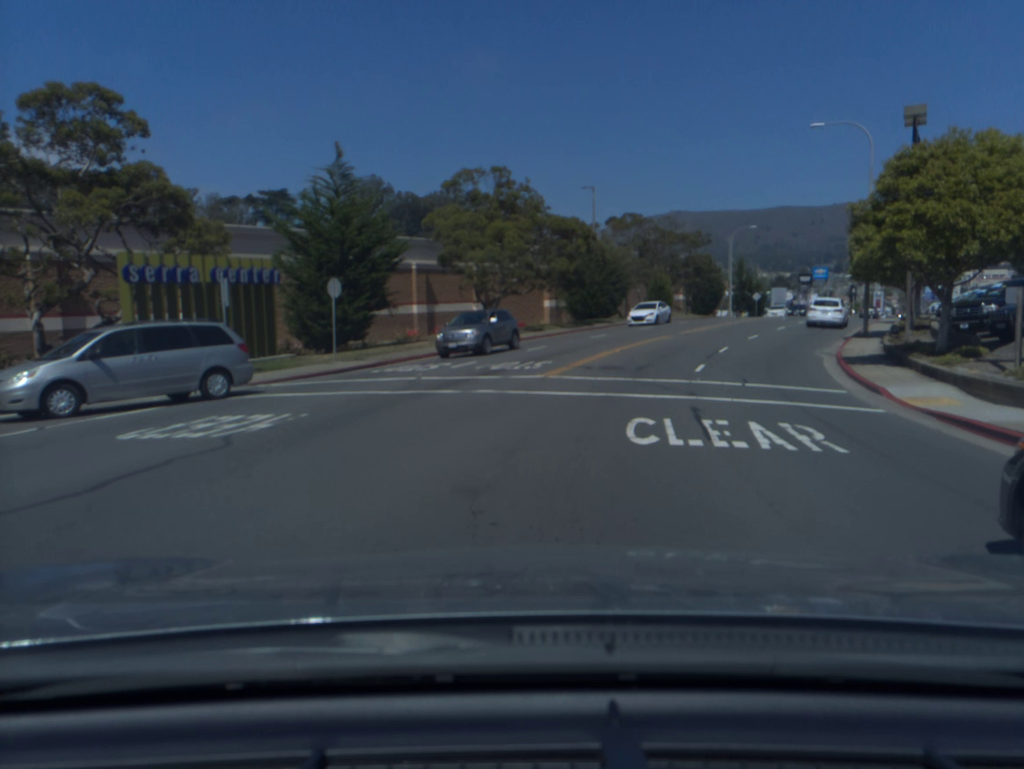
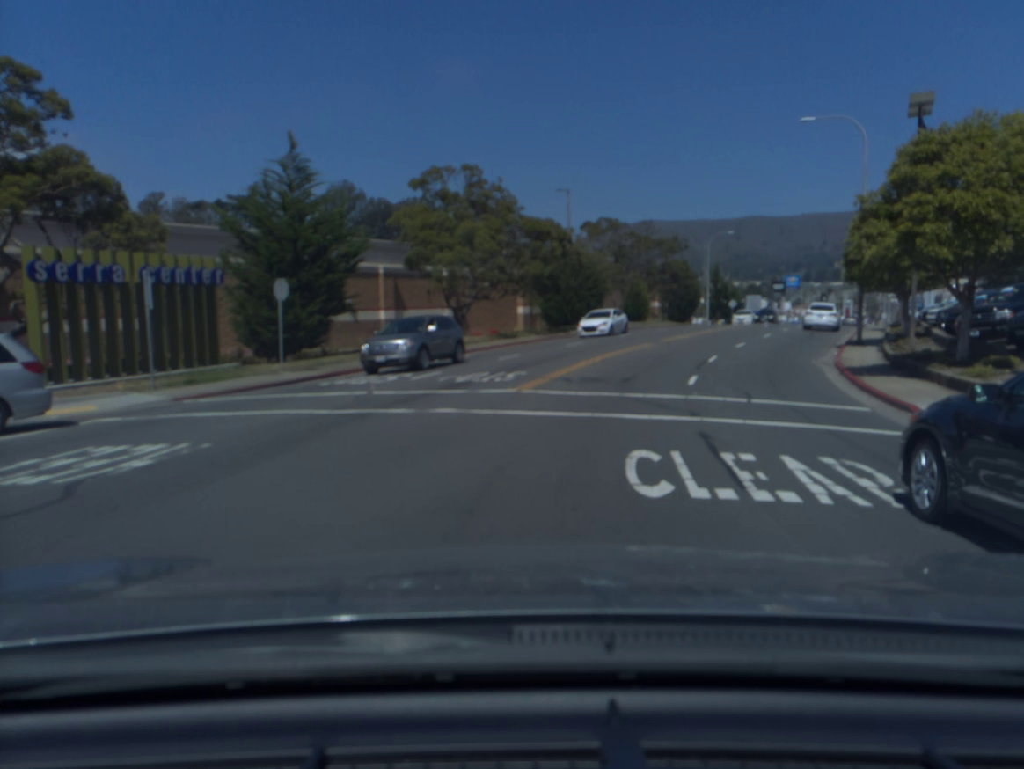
(0.0, +2.7) m; +2°
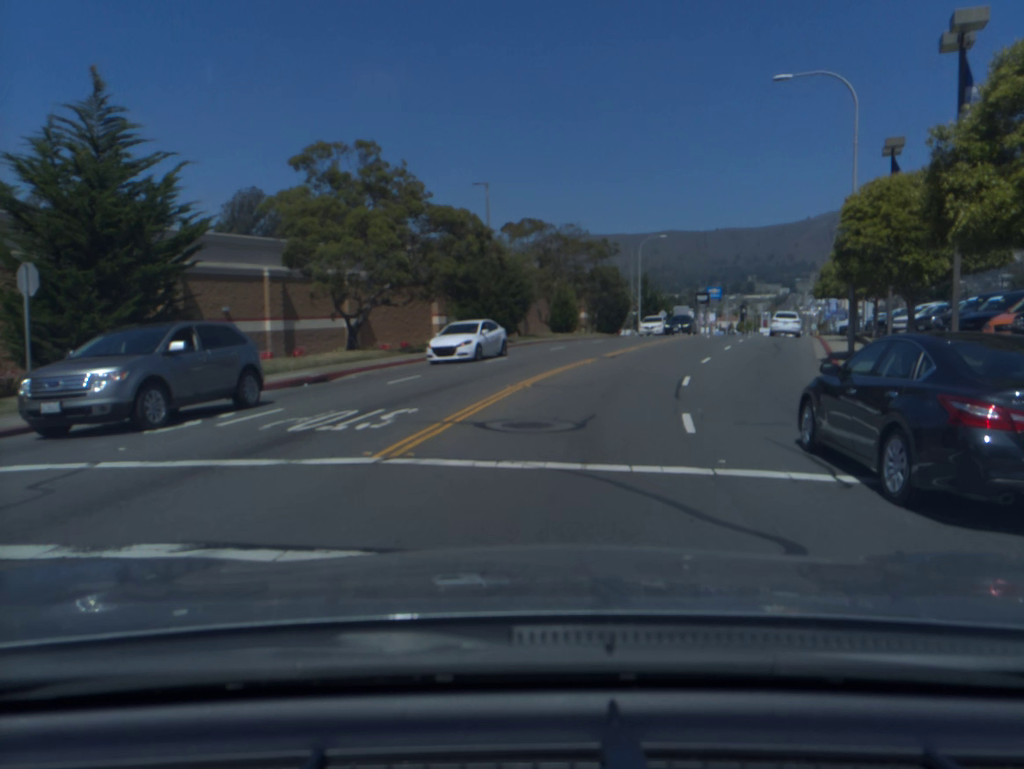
(+0.4, +7.7) m; +5°
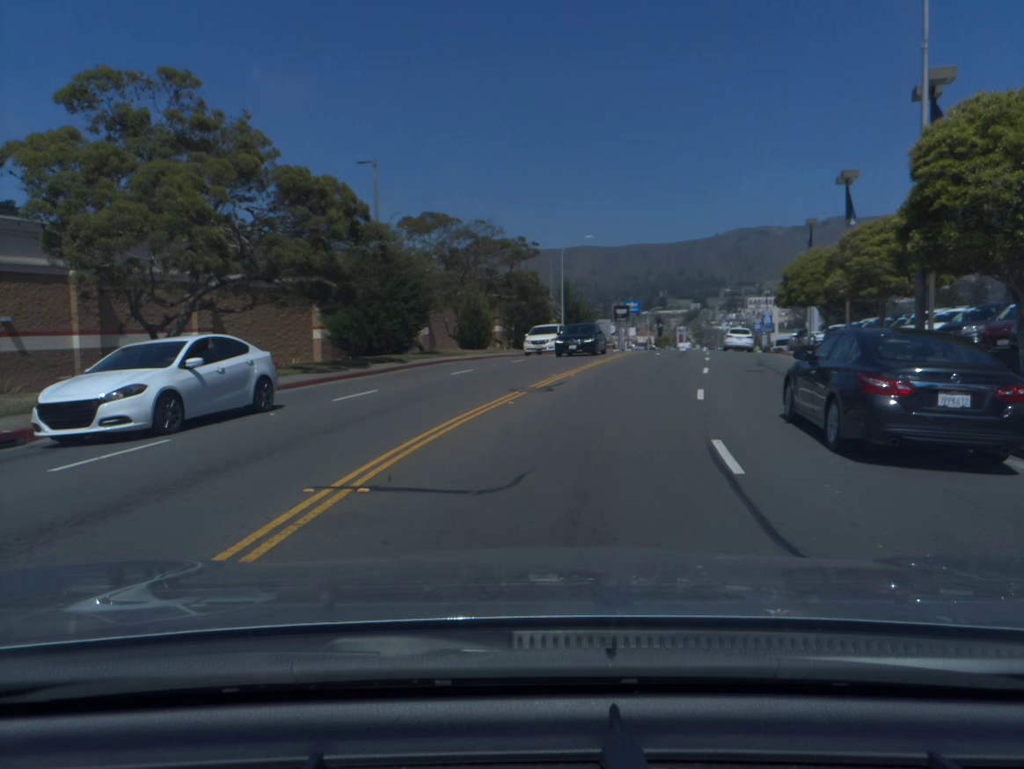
(+0.5, +10.2) m; +6°
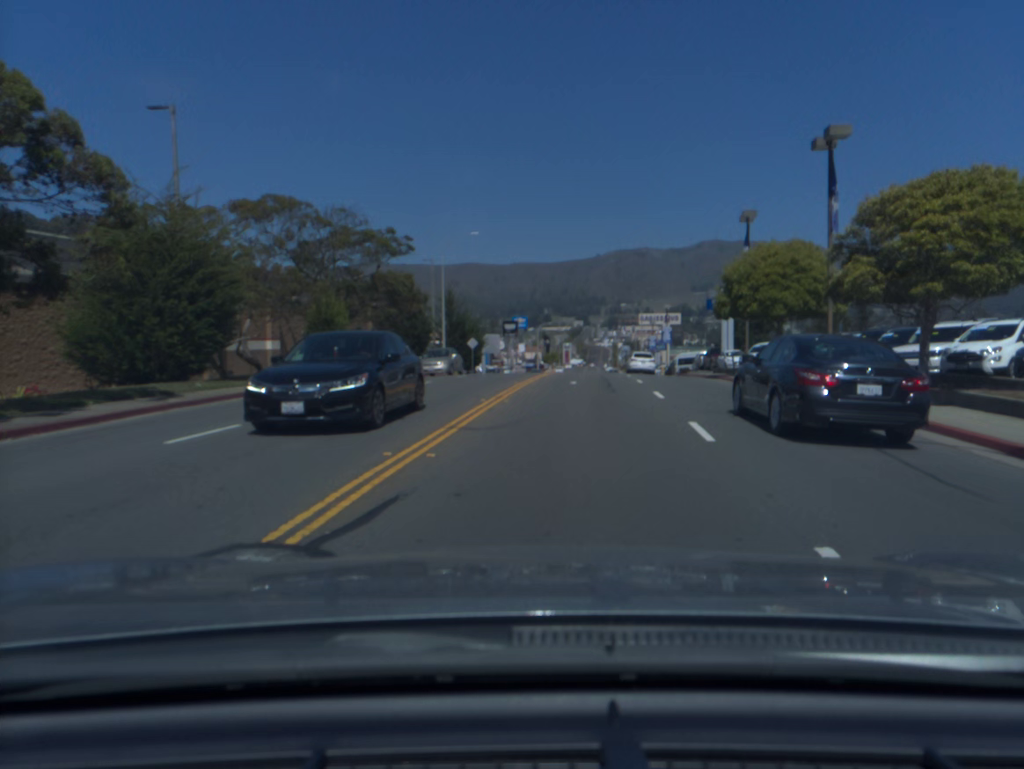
(+0.8, +12.1) m; +8°
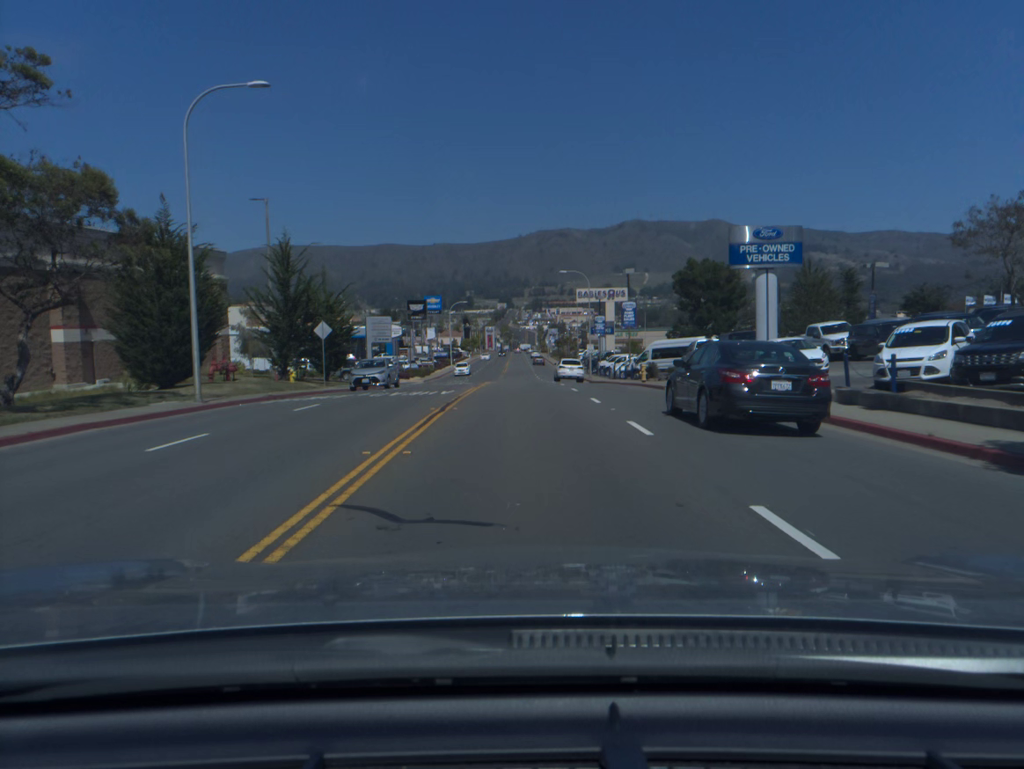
(+1.9, +28.1) m; +6°
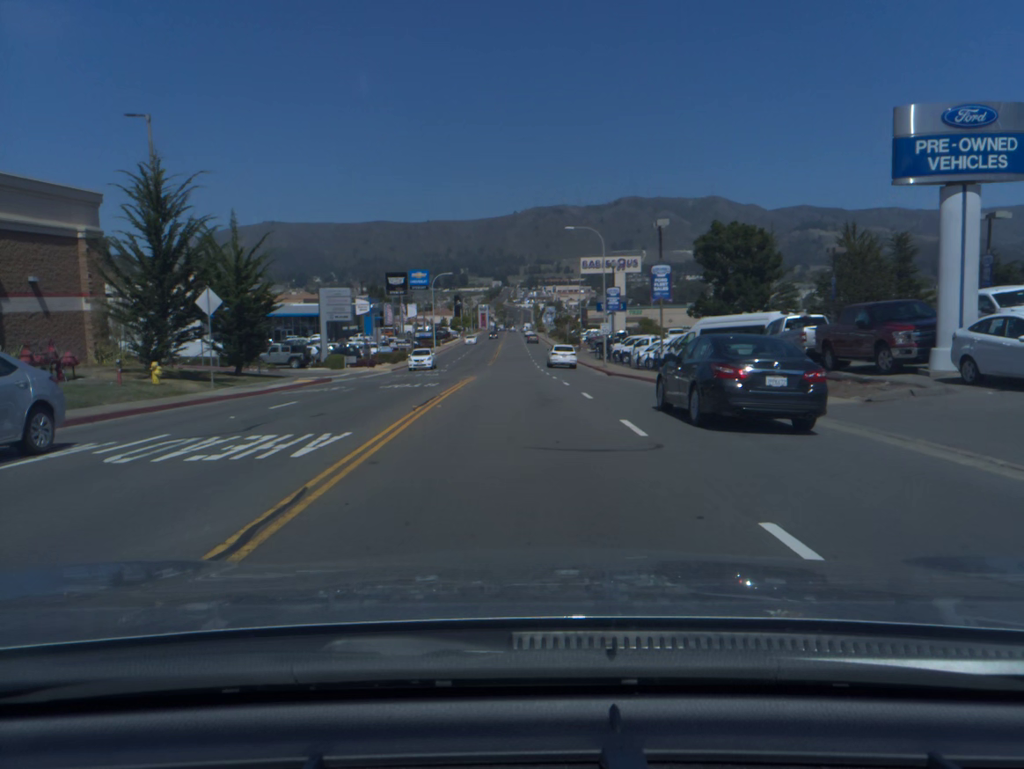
(0.0, +15.5) m; 0°
